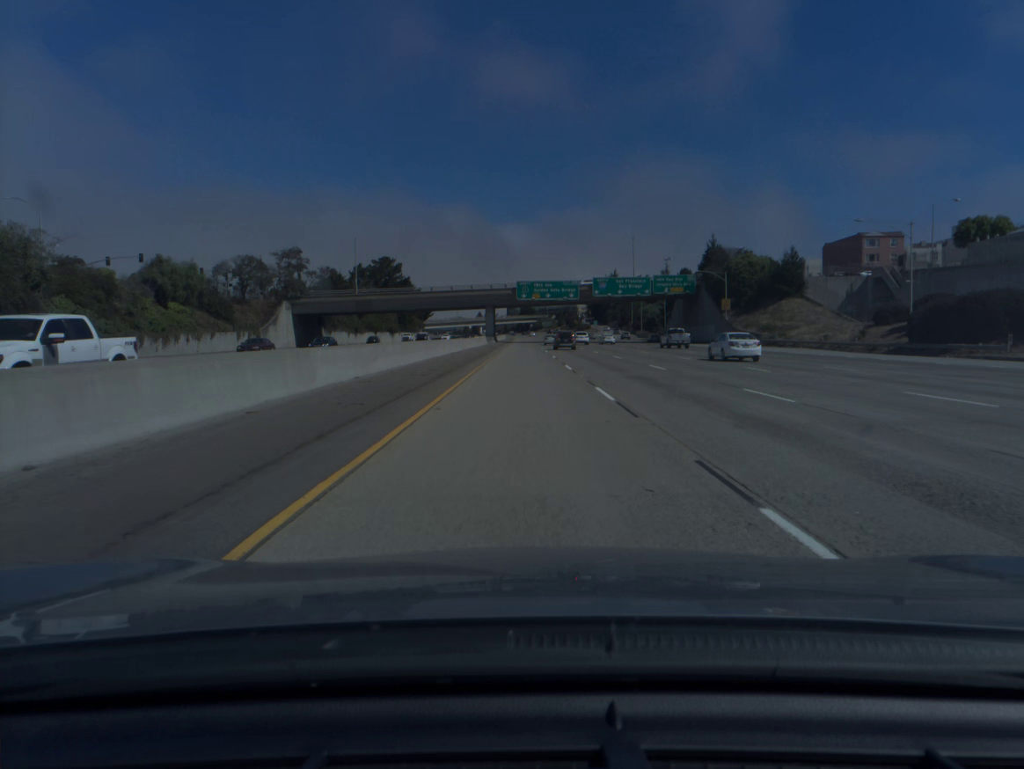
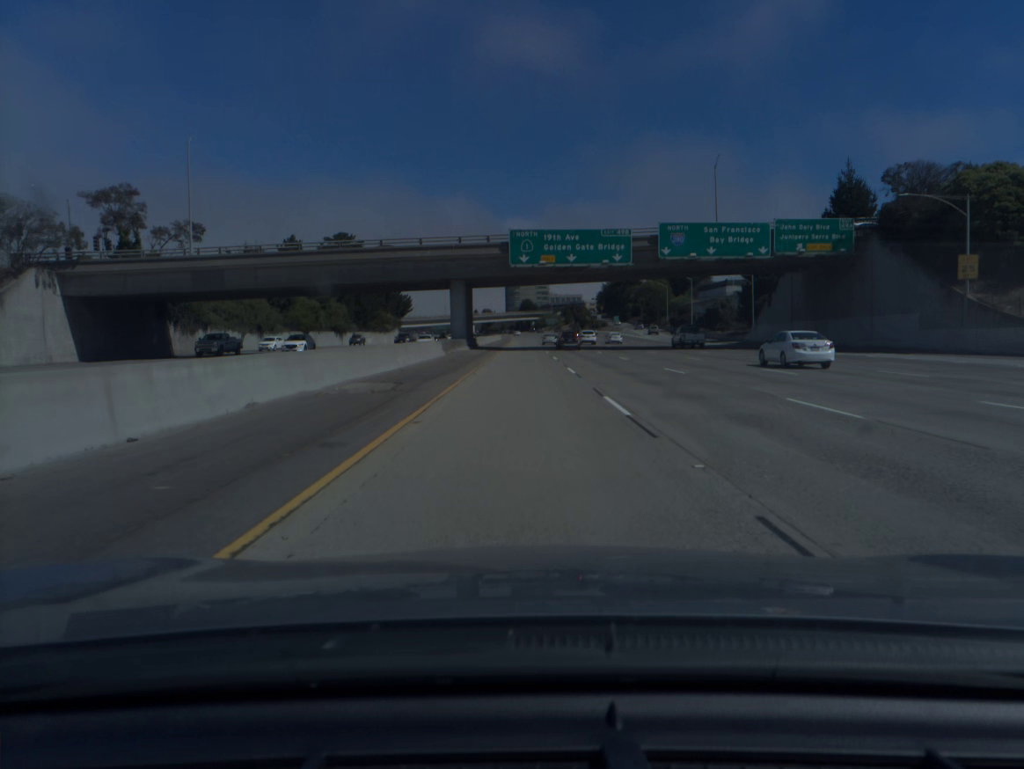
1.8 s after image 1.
(0.0, +60.5) m; 0°
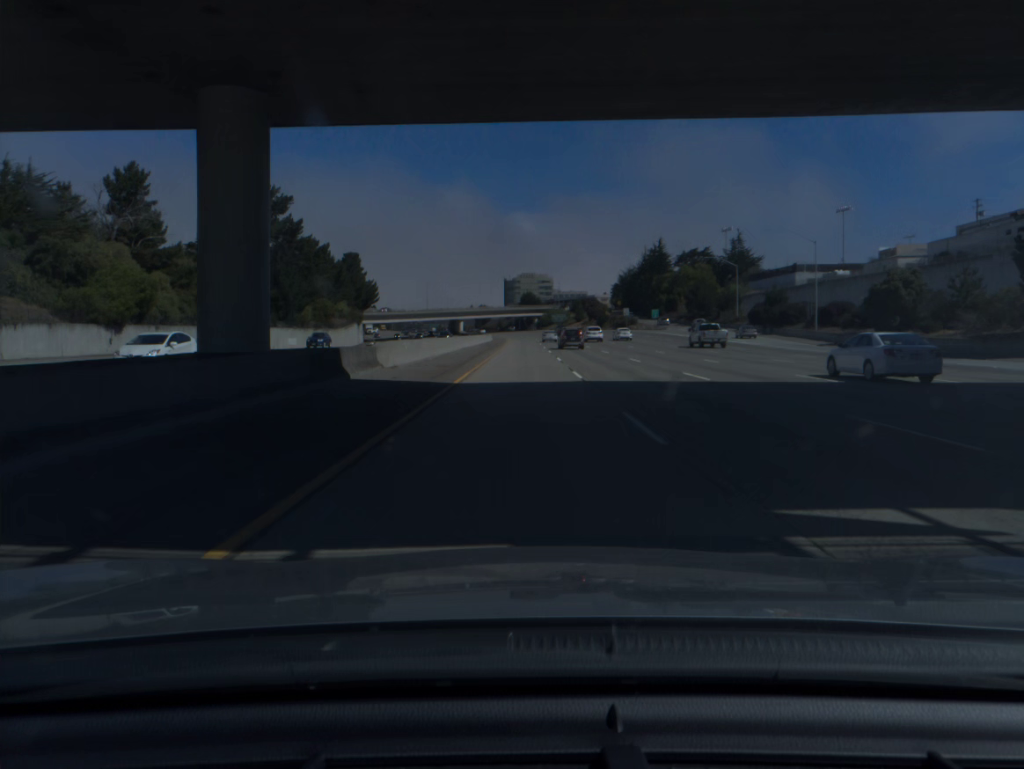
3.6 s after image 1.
(0.0, +60.4) m; 0°
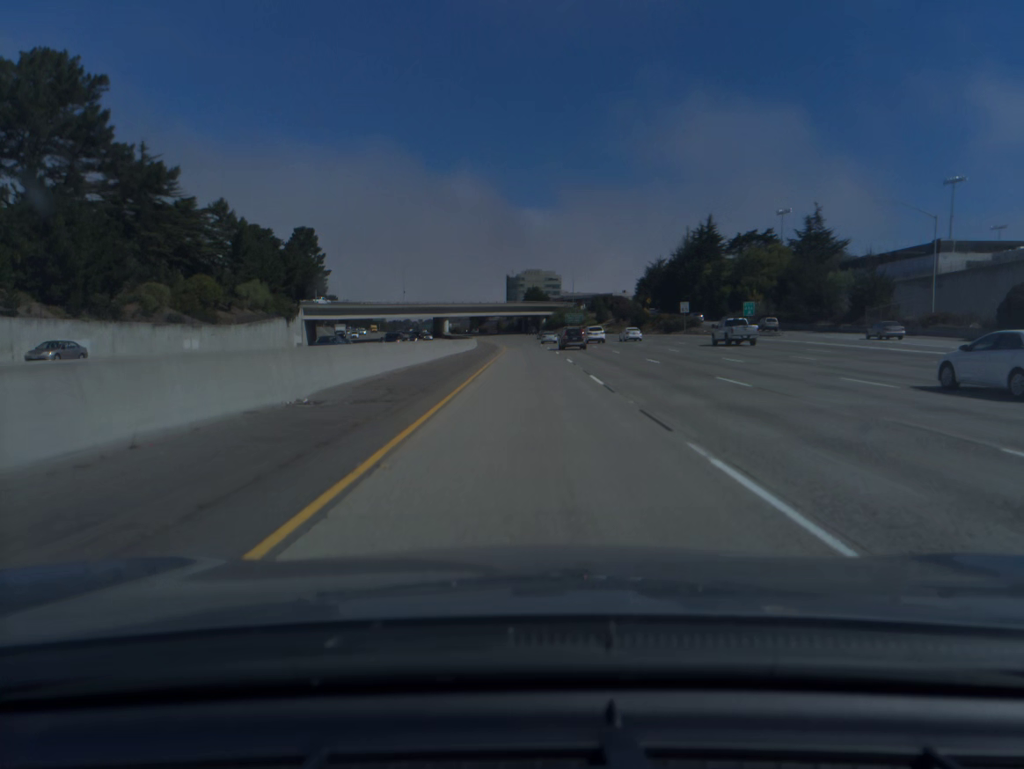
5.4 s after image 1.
(-0.2, +60.3) m; 0°
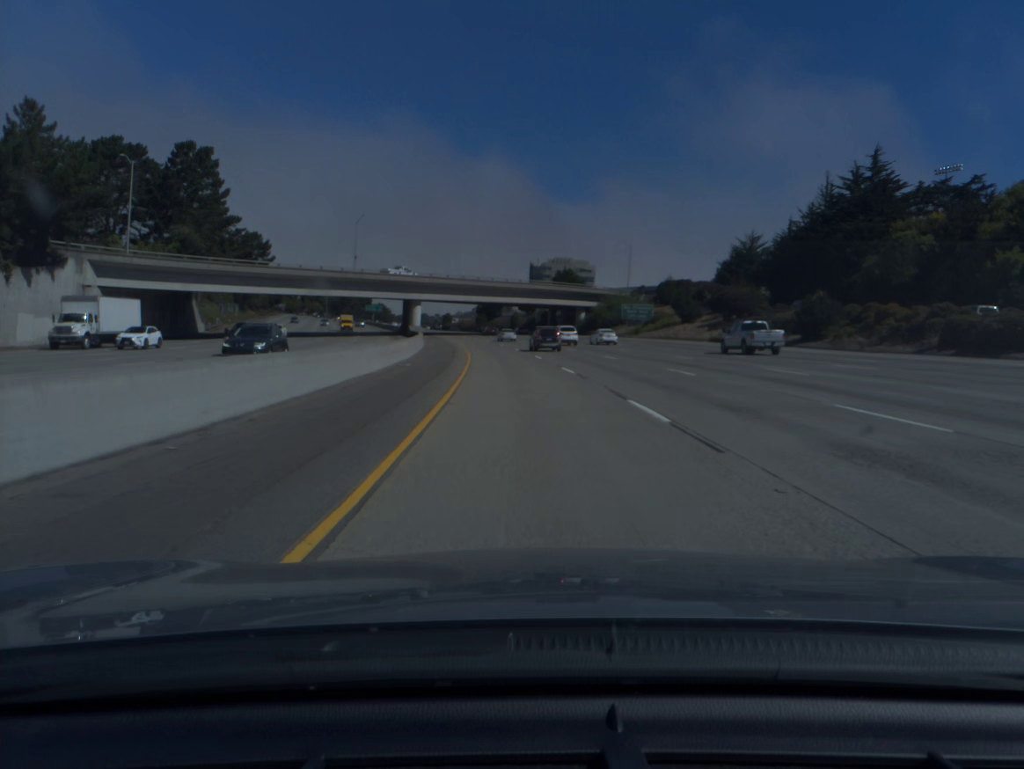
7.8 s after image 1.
(-0.3, +80.0) m; -1°
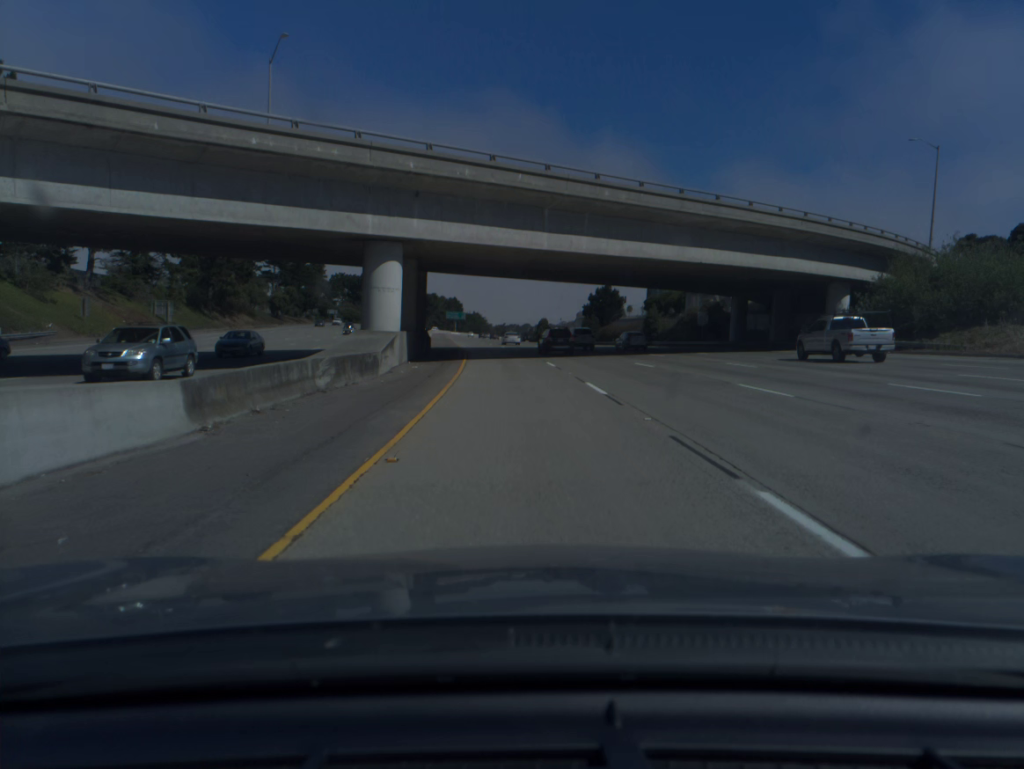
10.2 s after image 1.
(-4.9, +79.7) m; -7°
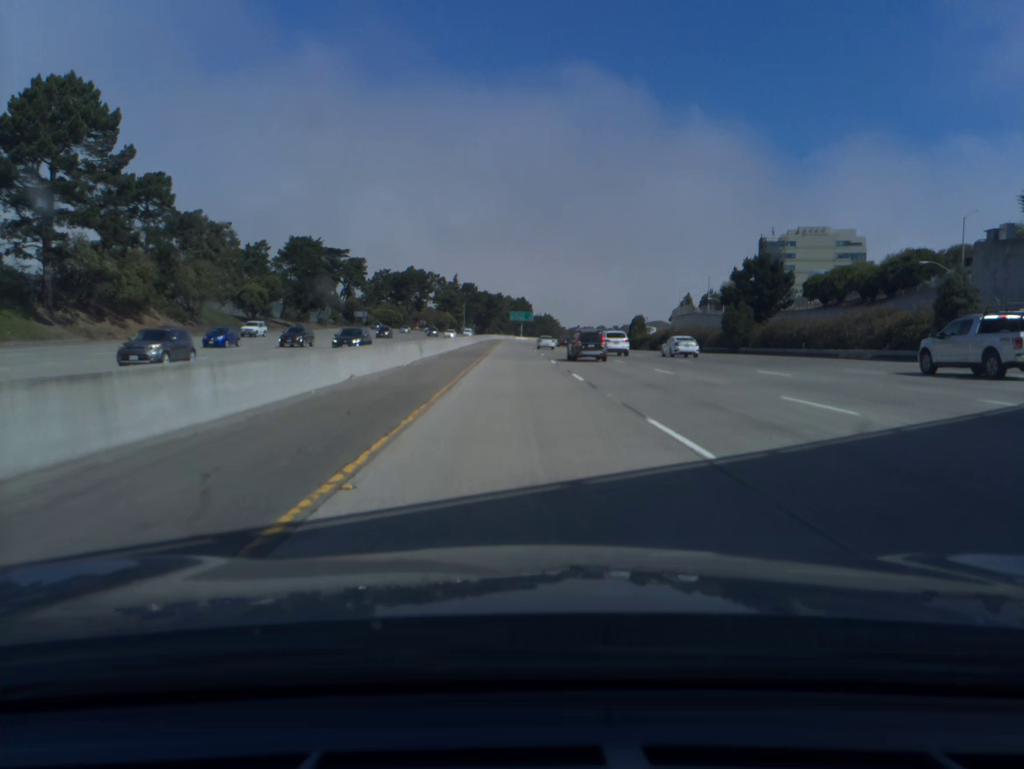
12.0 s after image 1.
(-2.9, +59.8) m; -5°
